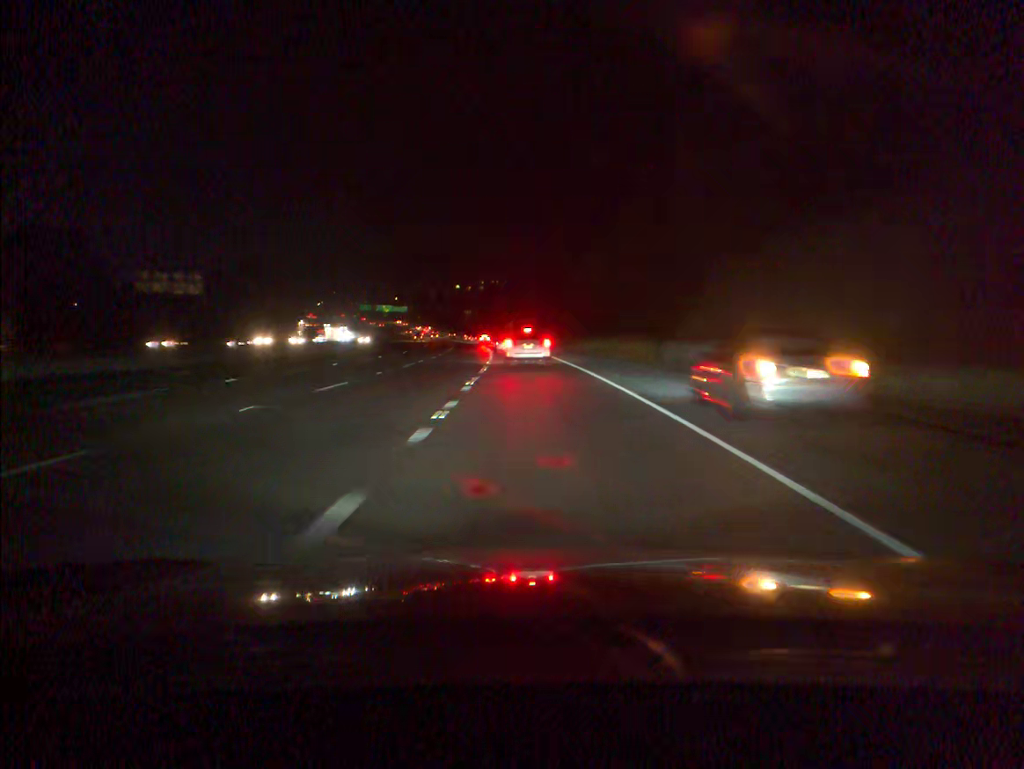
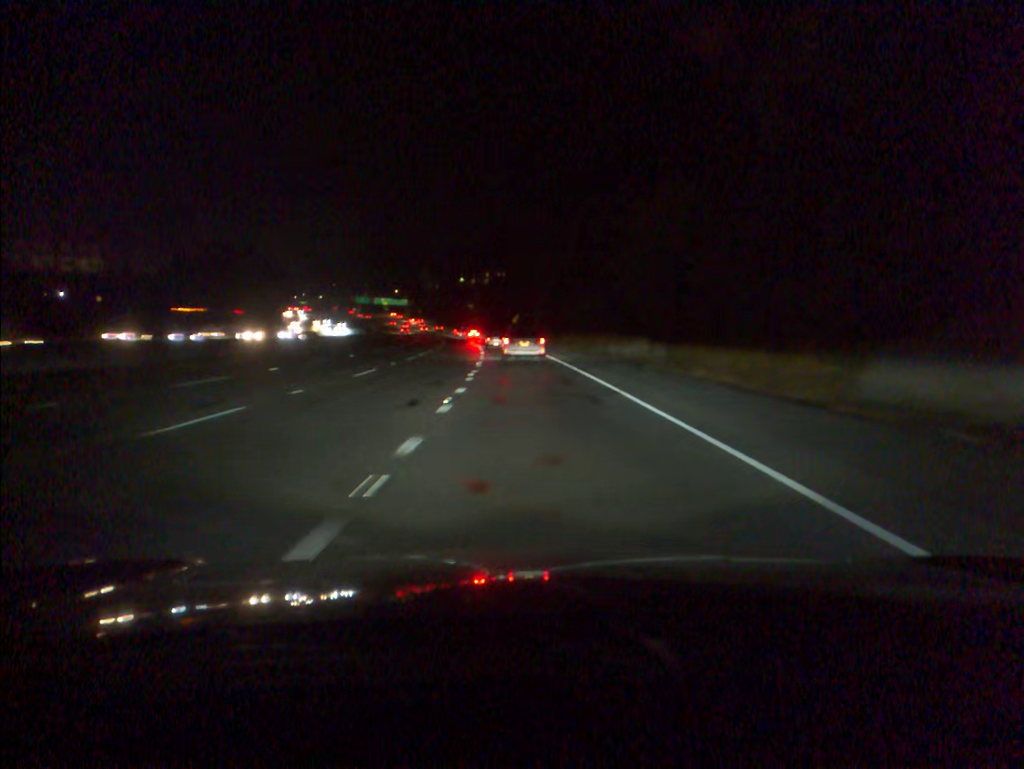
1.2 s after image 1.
(-0.1, +23.4) m; 0°
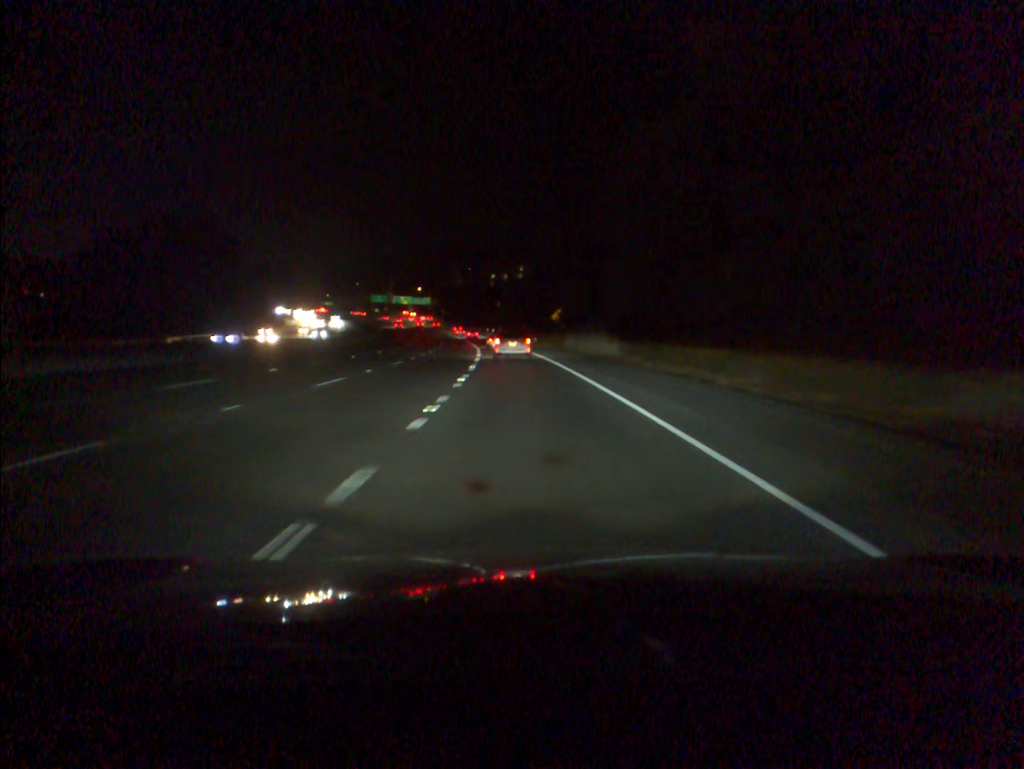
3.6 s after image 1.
(-0.9, +46.8) m; -3°
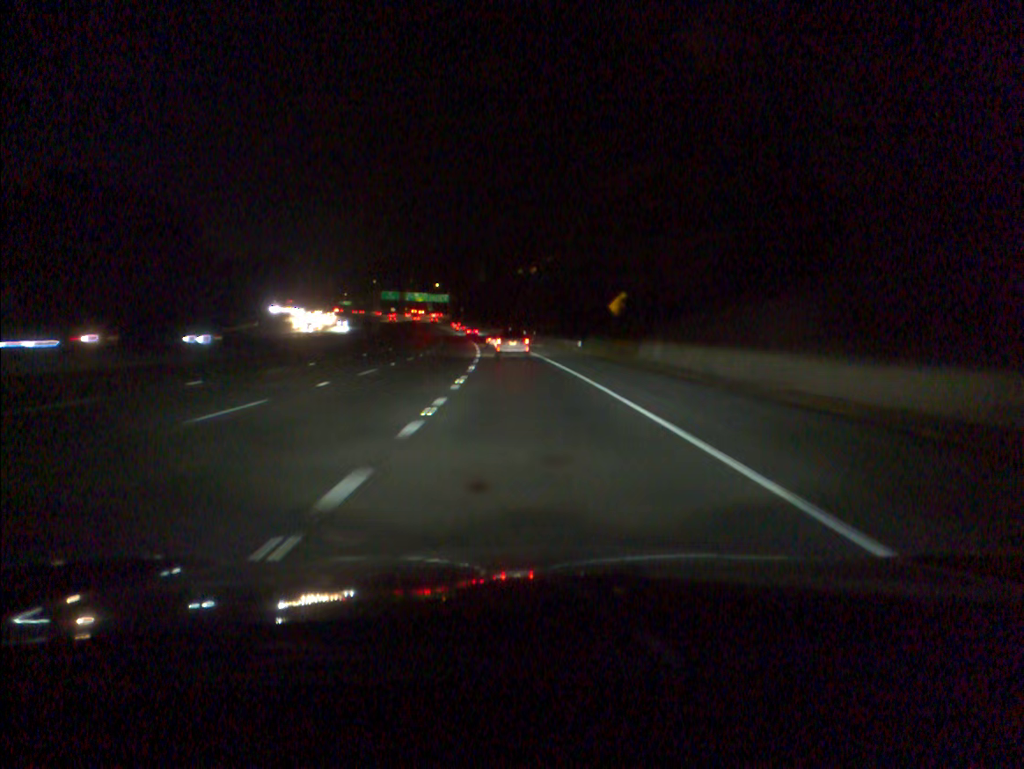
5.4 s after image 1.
(-0.7, +36.6) m; -2°
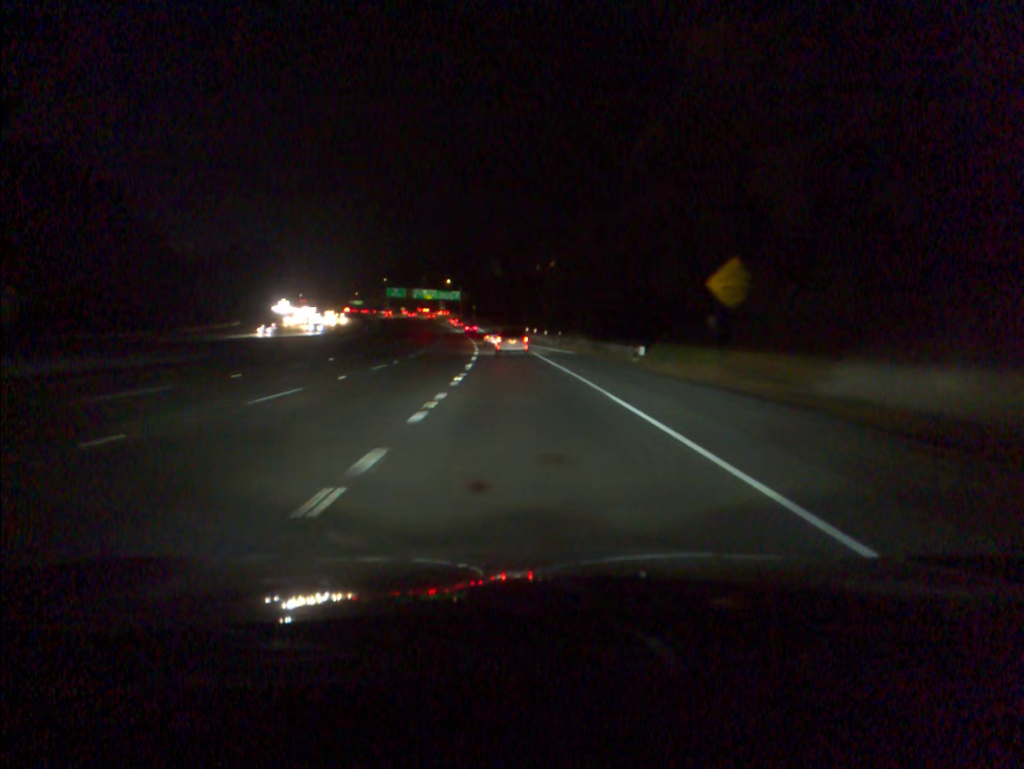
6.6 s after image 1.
(-0.3, +25.4) m; -1°
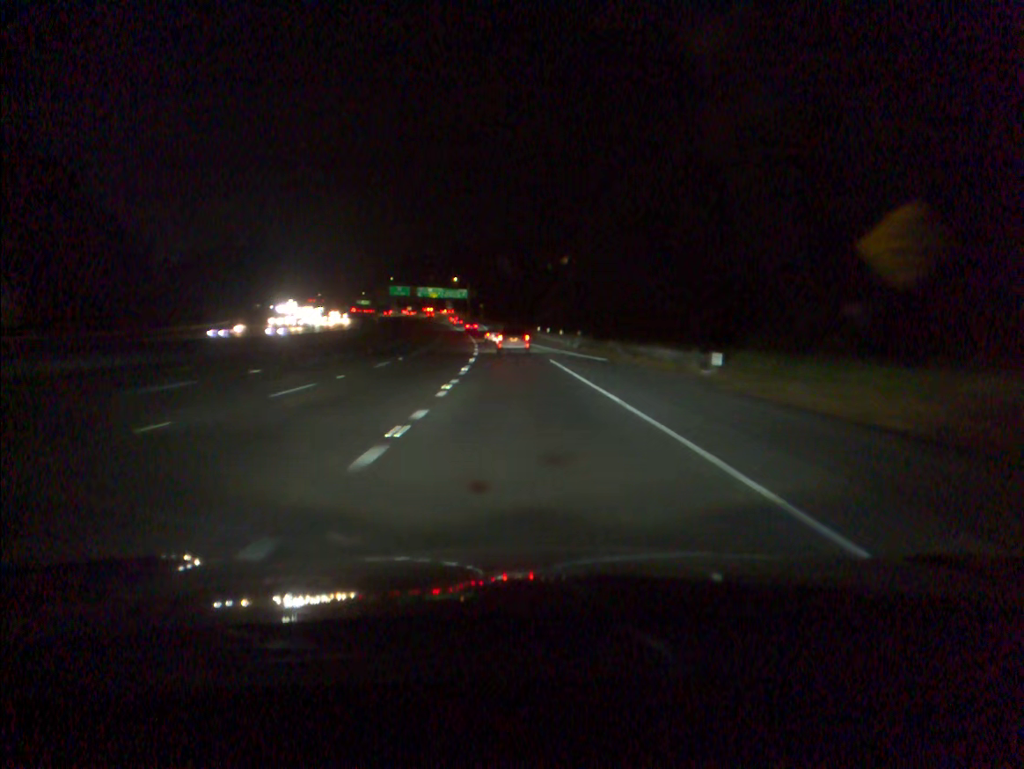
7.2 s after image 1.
(-0.1, +13.0) m; -1°
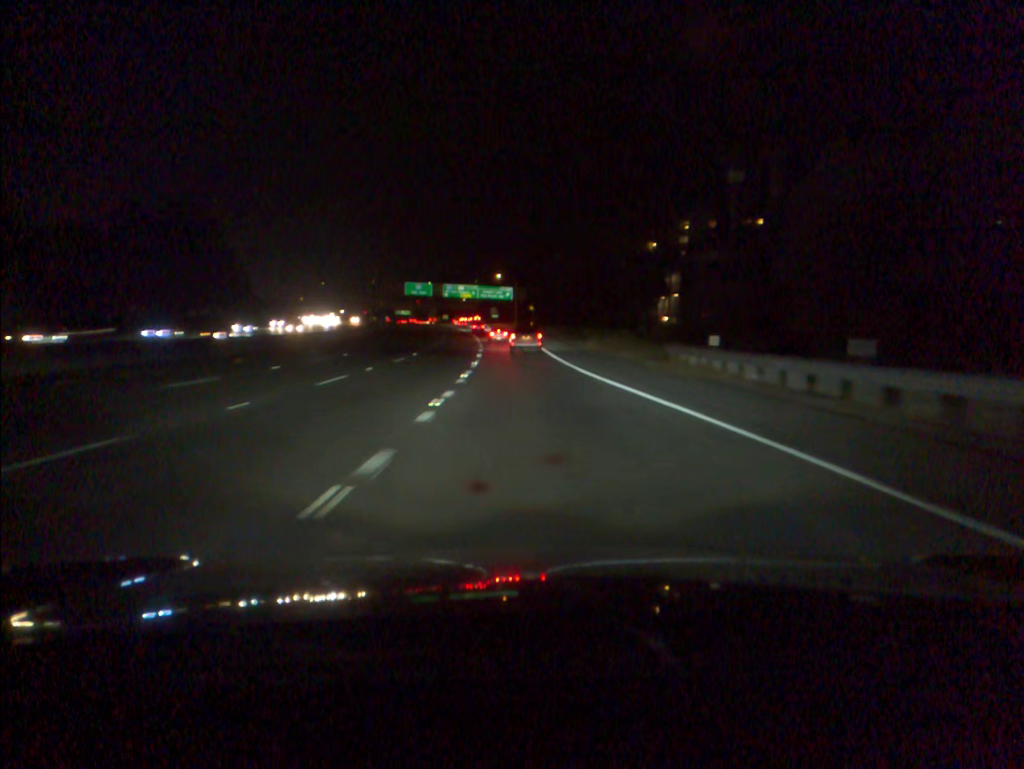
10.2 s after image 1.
(-2.5, +67.8) m; -4°
